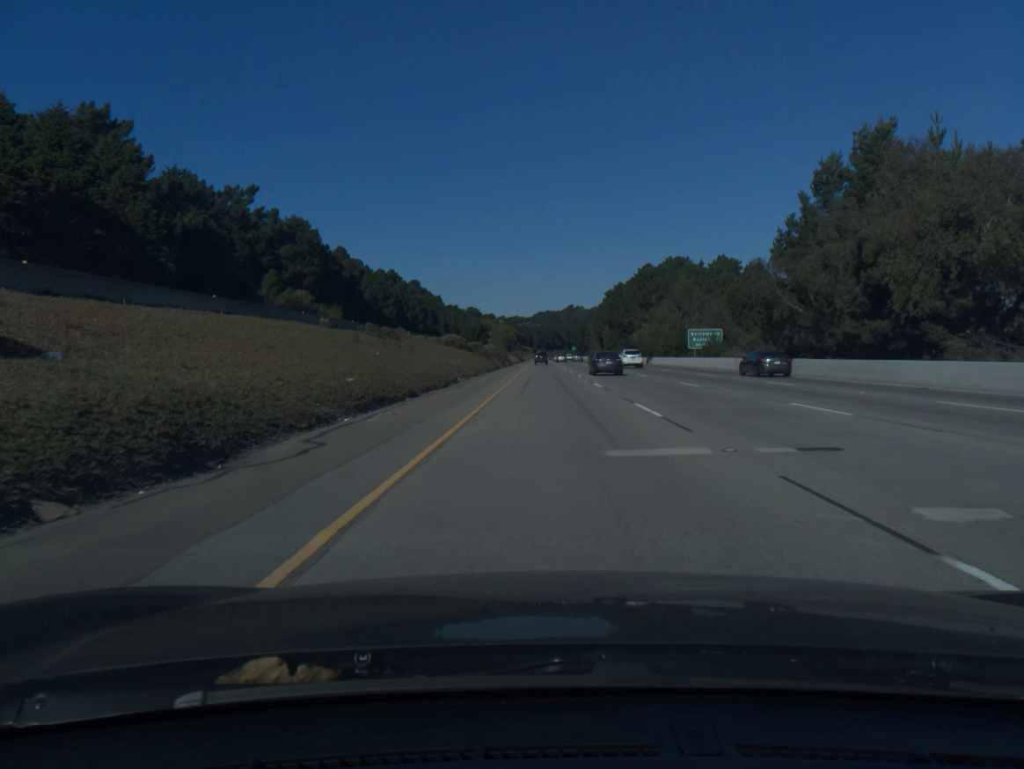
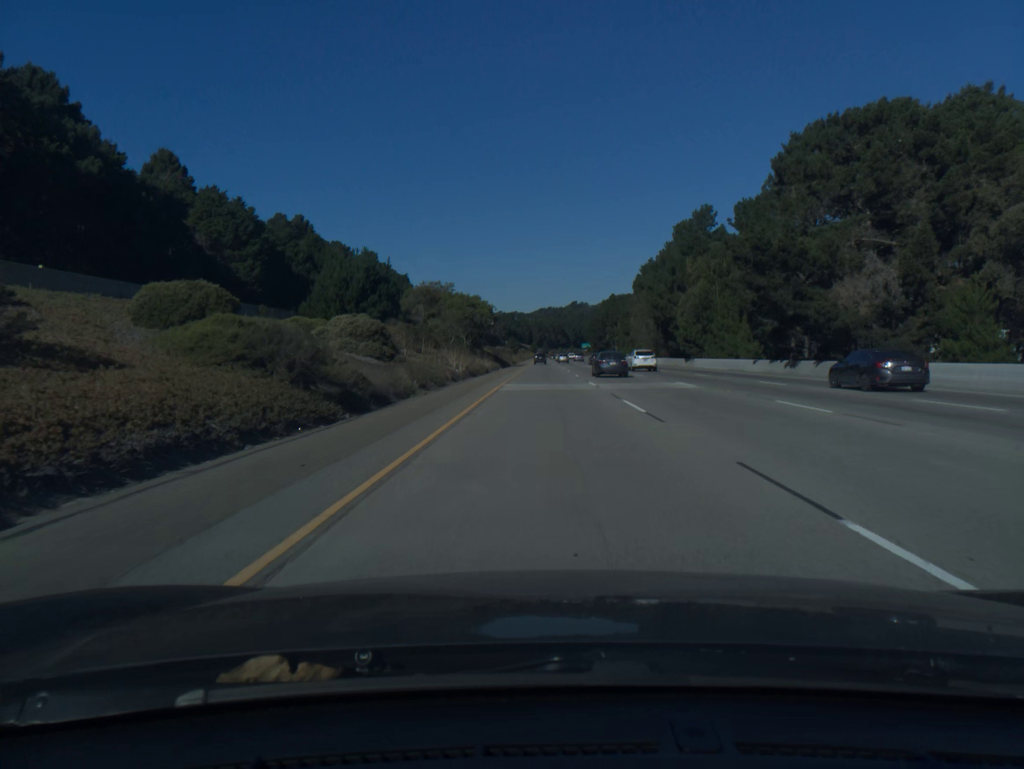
(-0.1, +101.1) m; 0°
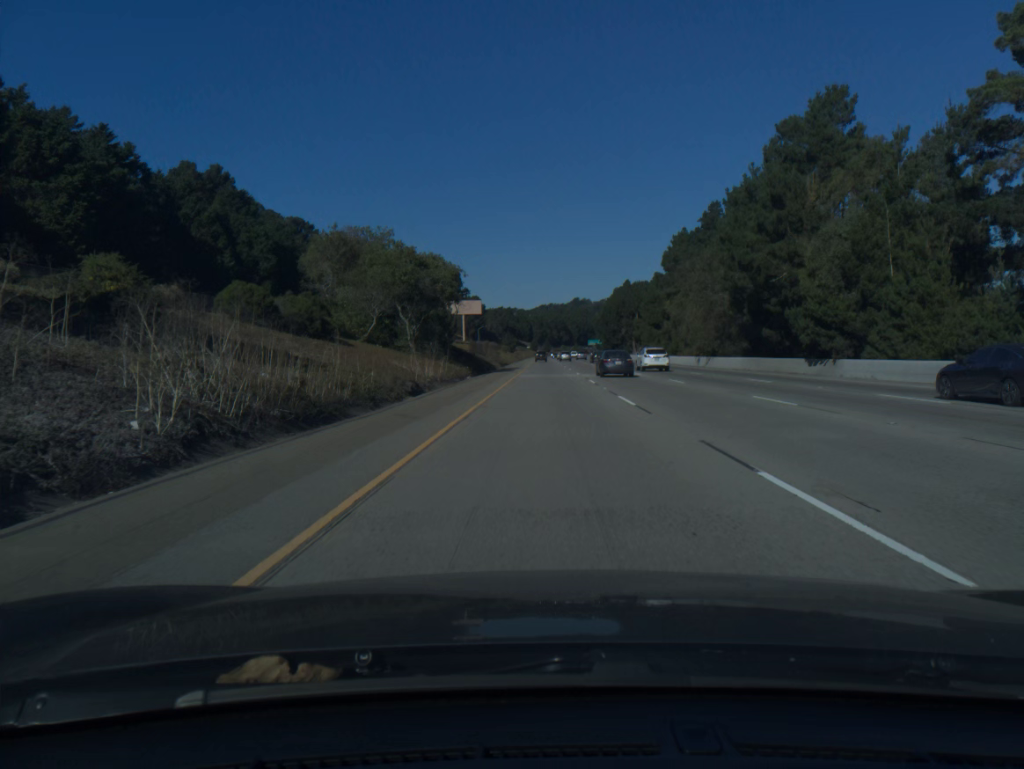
(0.0, +41.4) m; 0°
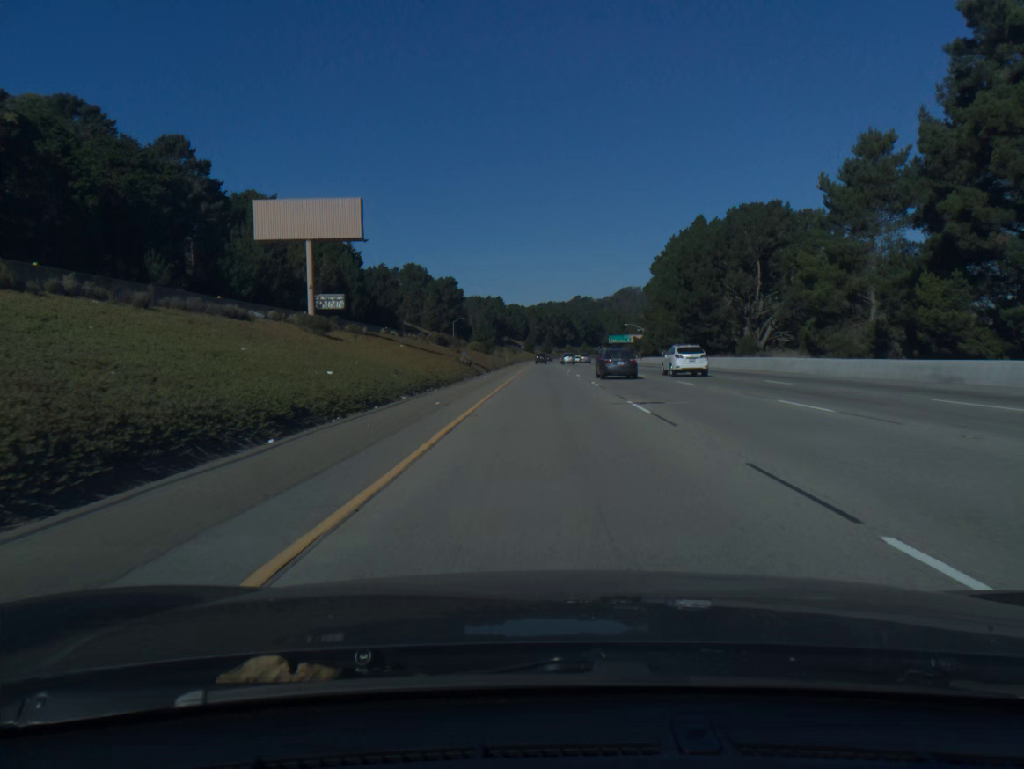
(+0.1, +104.9) m; 0°
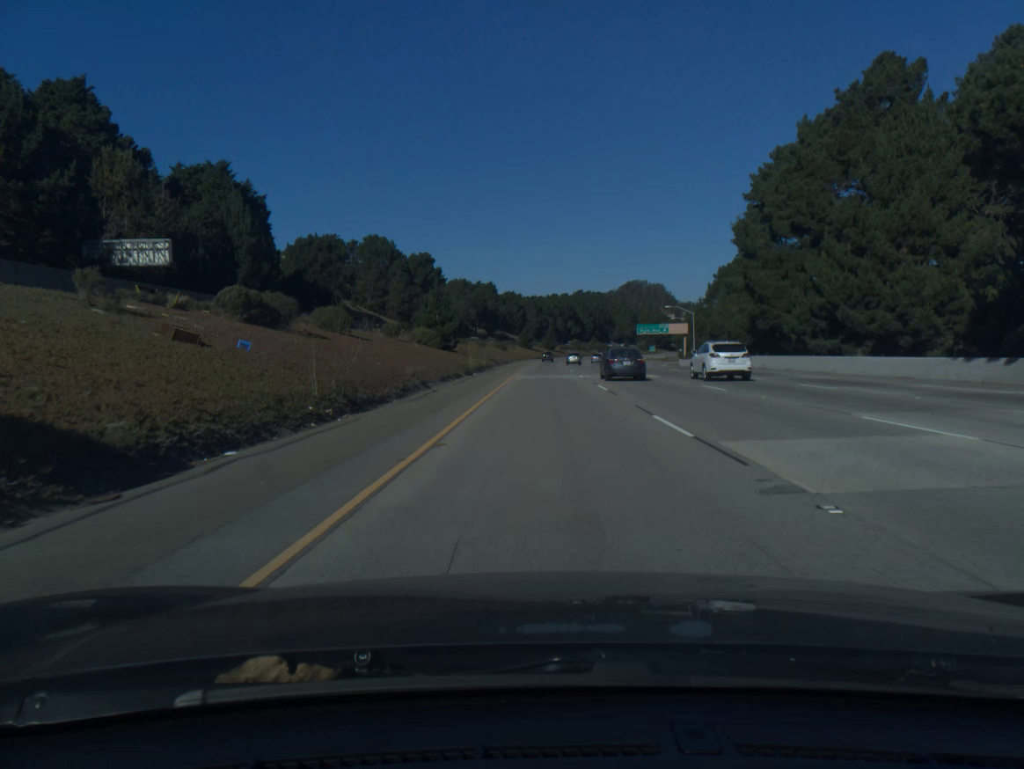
(-0.1, +63.2) m; 0°
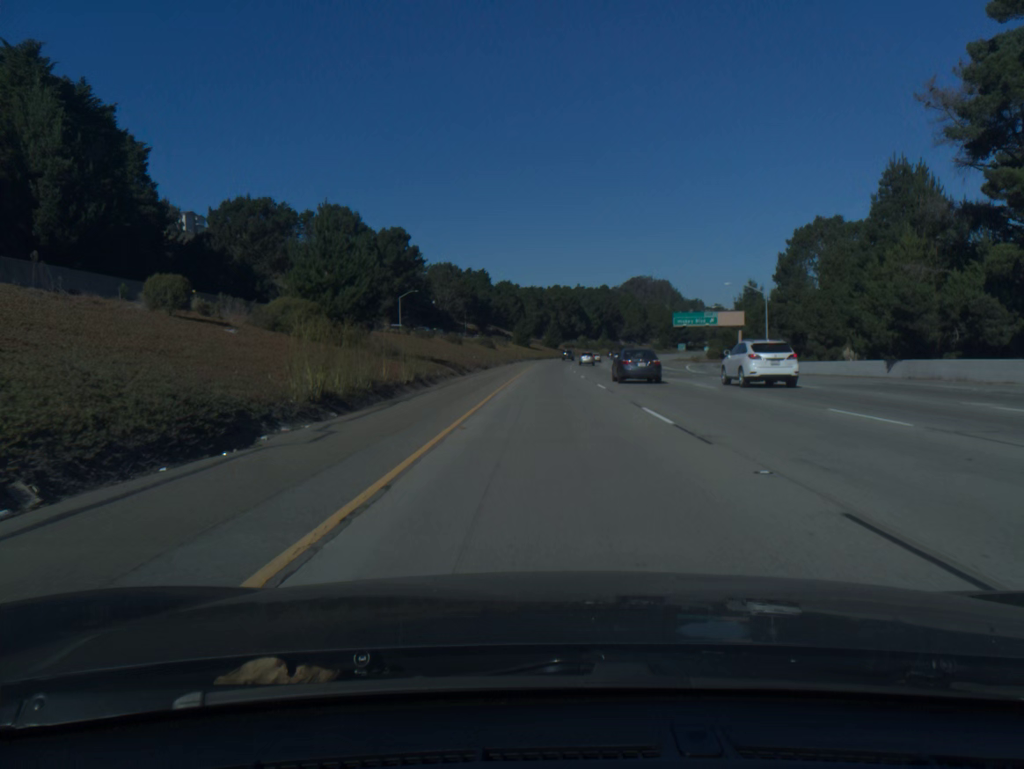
(0.0, +41.7) m; 0°
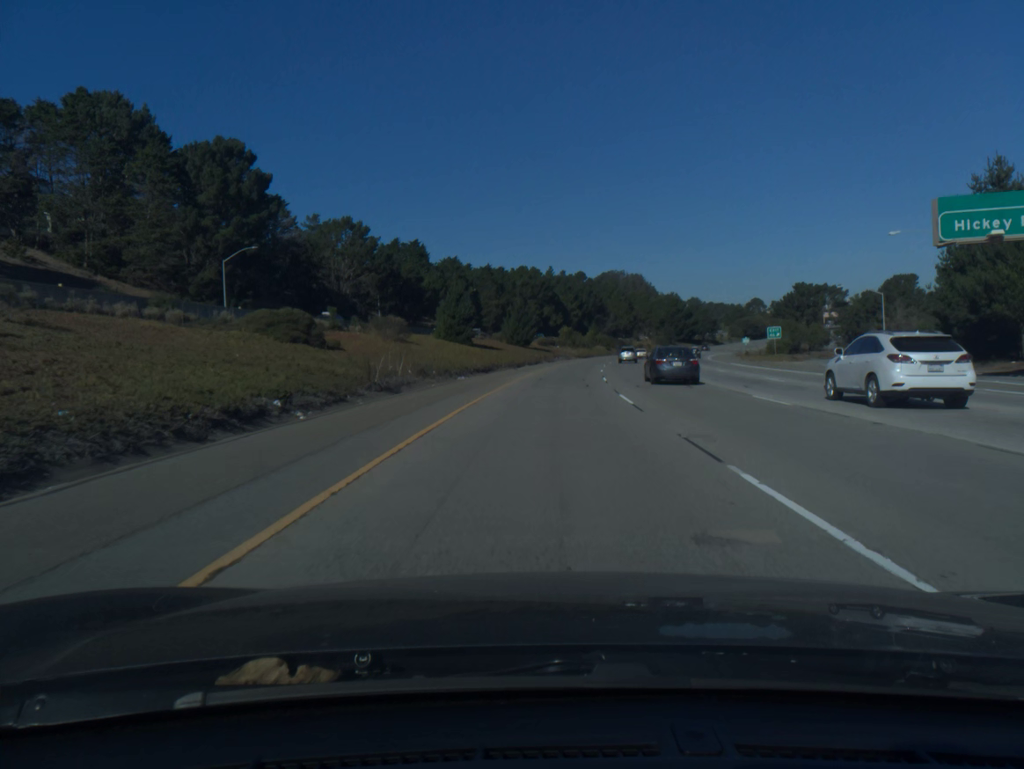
(+1.1, +82.3) m; +2°
